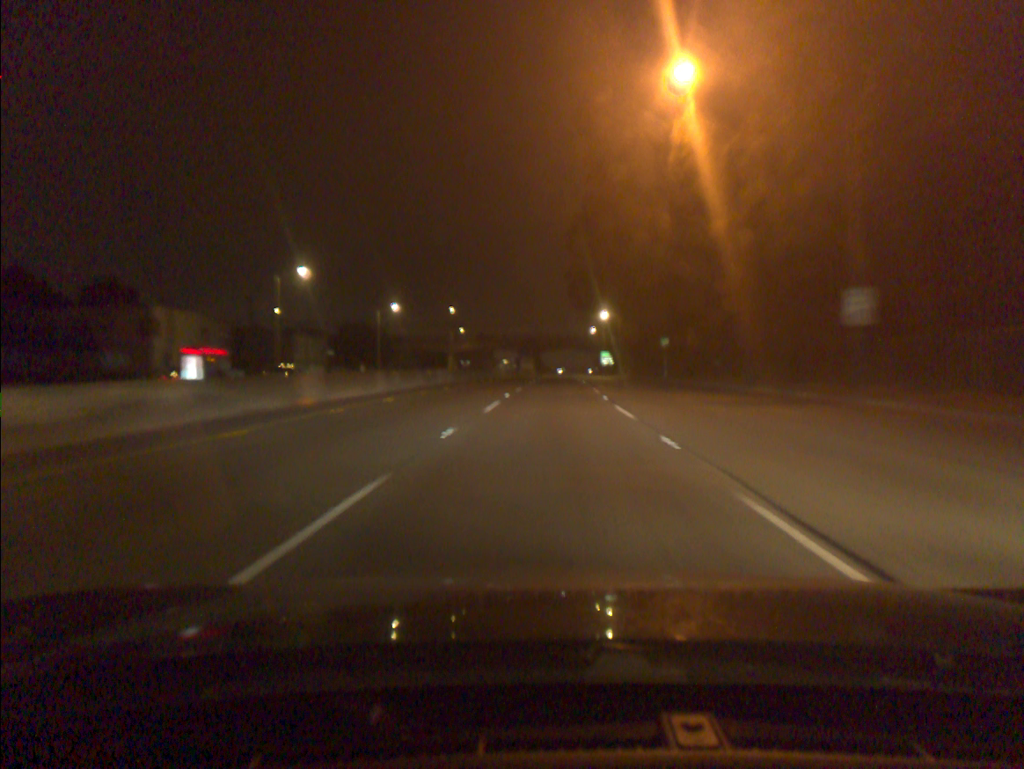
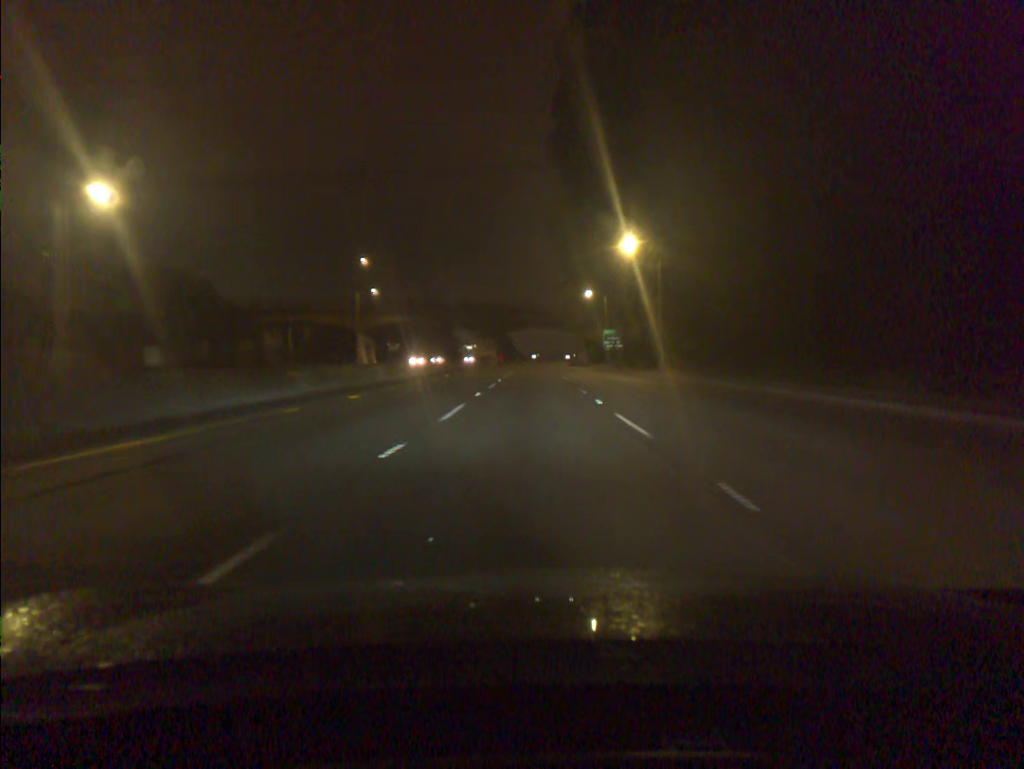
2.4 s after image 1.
(+1.6, +61.9) m; +2°
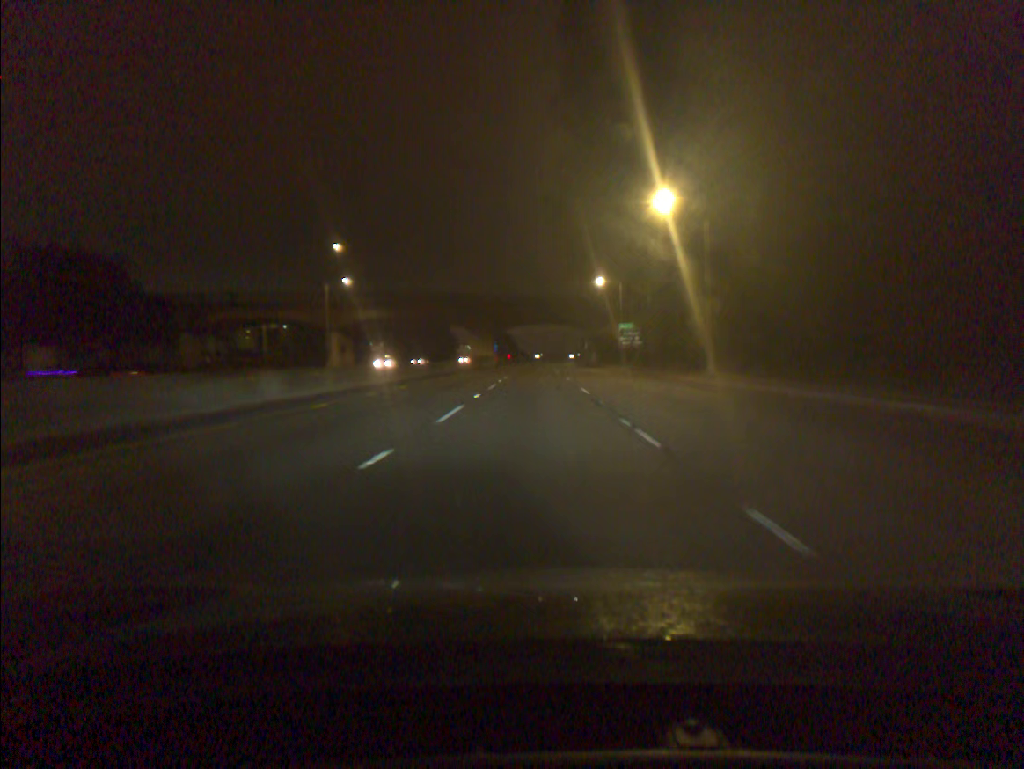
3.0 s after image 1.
(0.0, +15.7) m; 0°
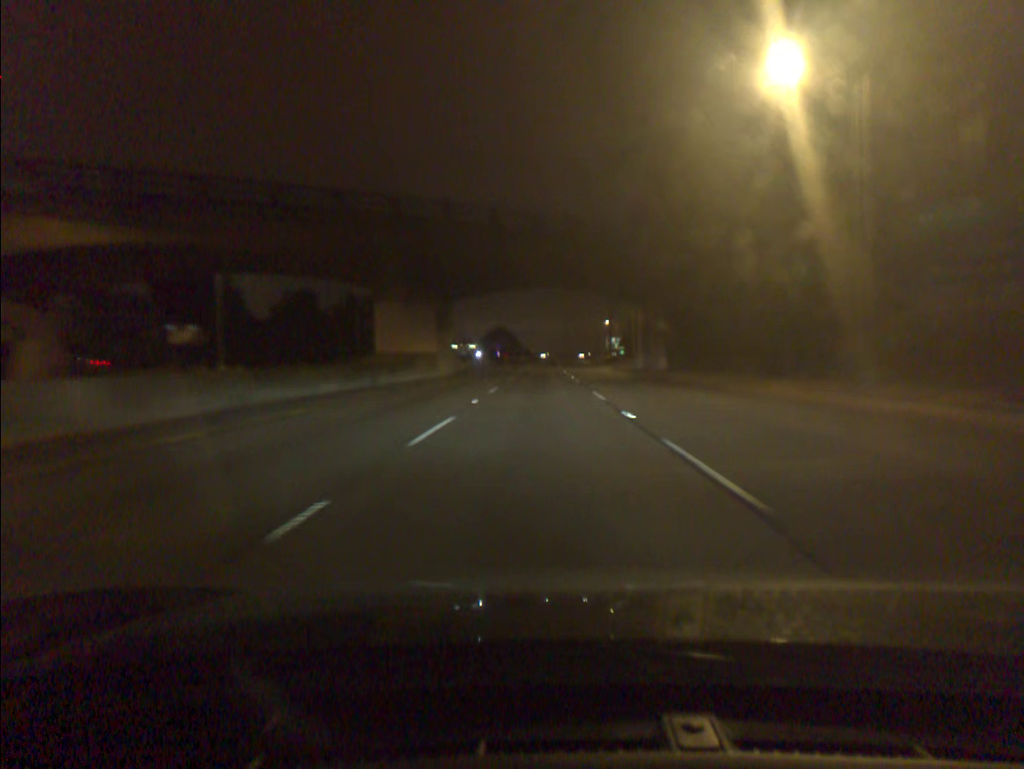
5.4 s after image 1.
(-0.5, +62.8) m; -1°
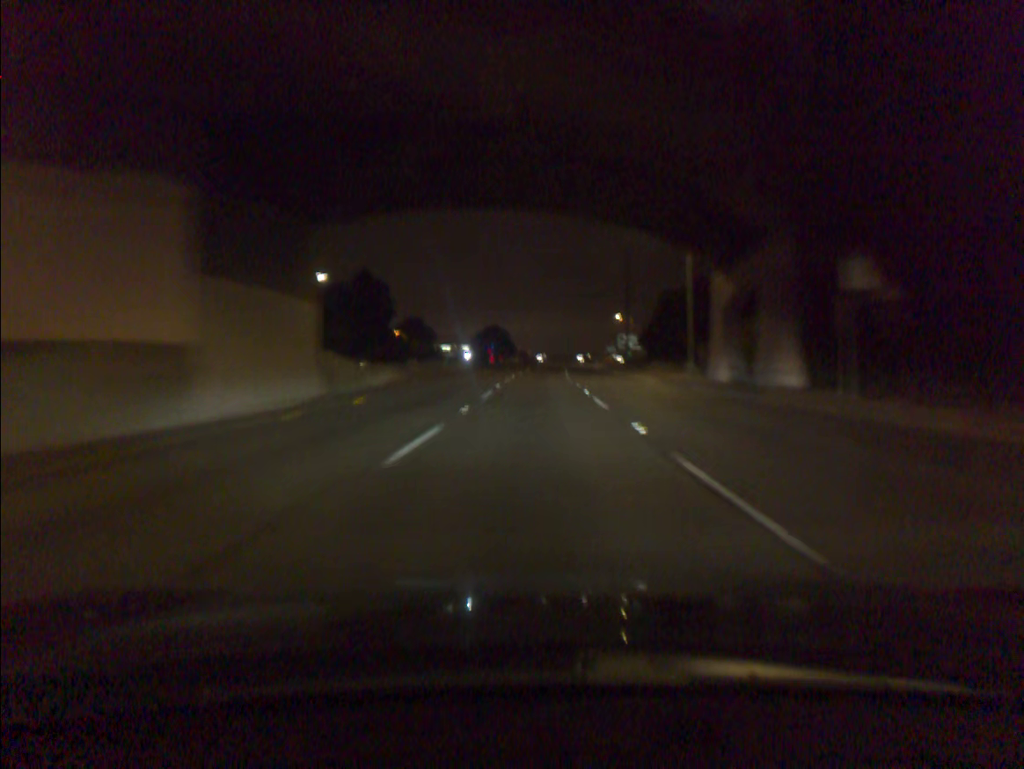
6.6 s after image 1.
(0.0, +31.3) m; 0°
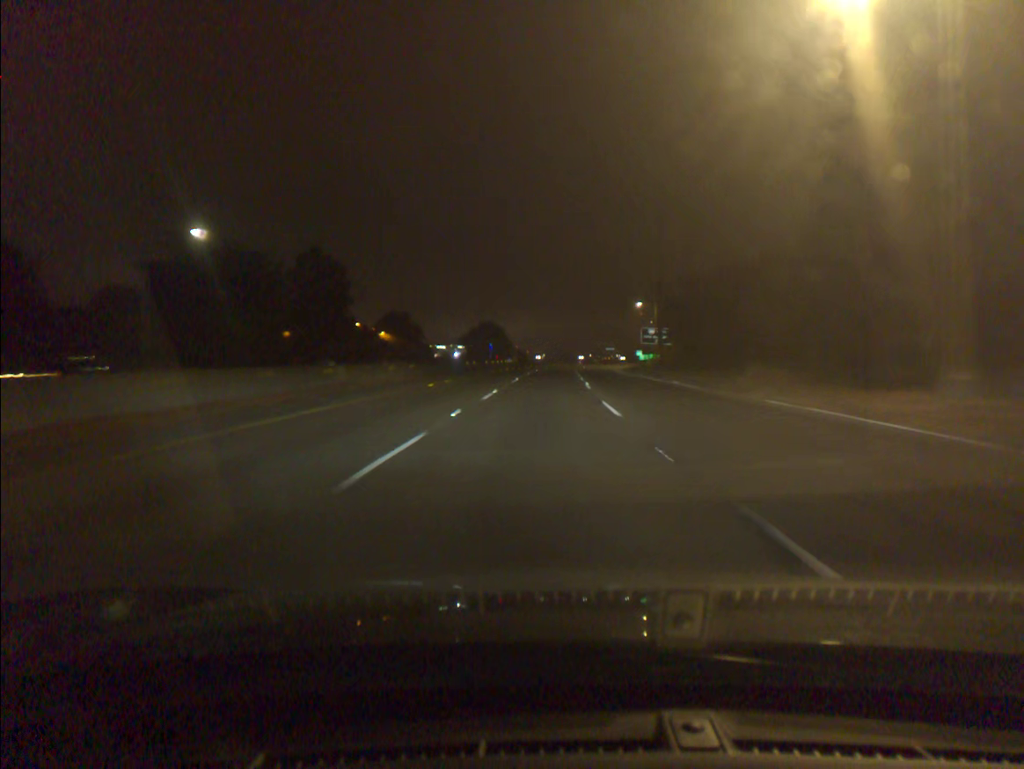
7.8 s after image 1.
(0.0, +31.2) m; 0°
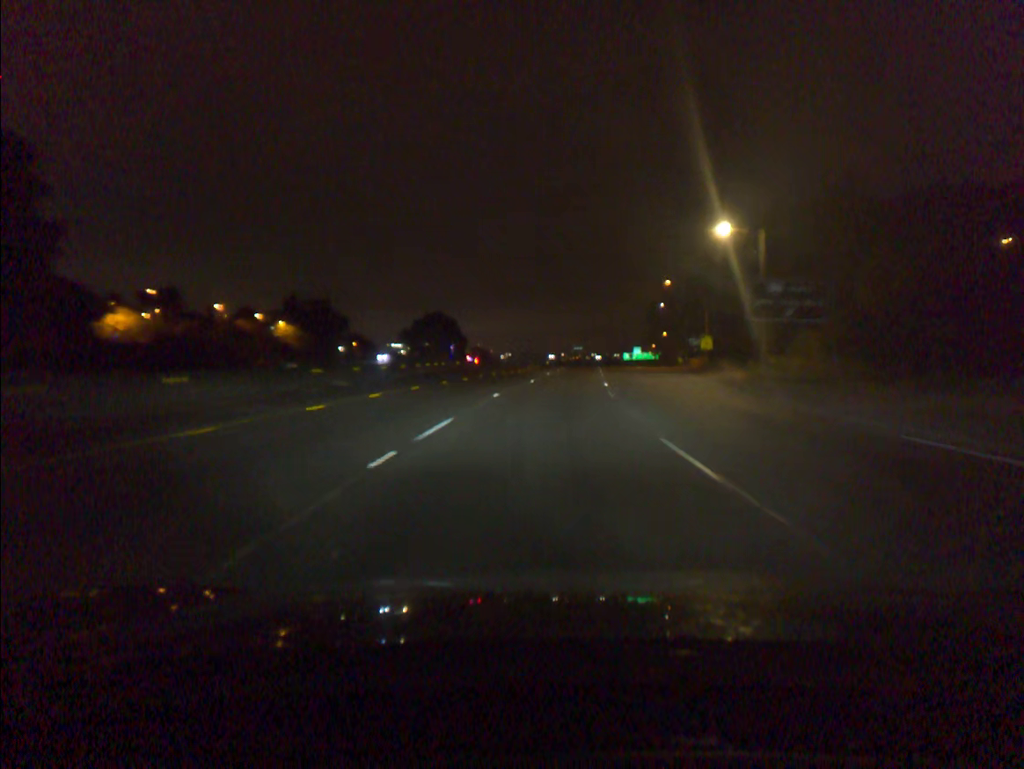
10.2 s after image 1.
(+0.9, +62.4) m; +2°
